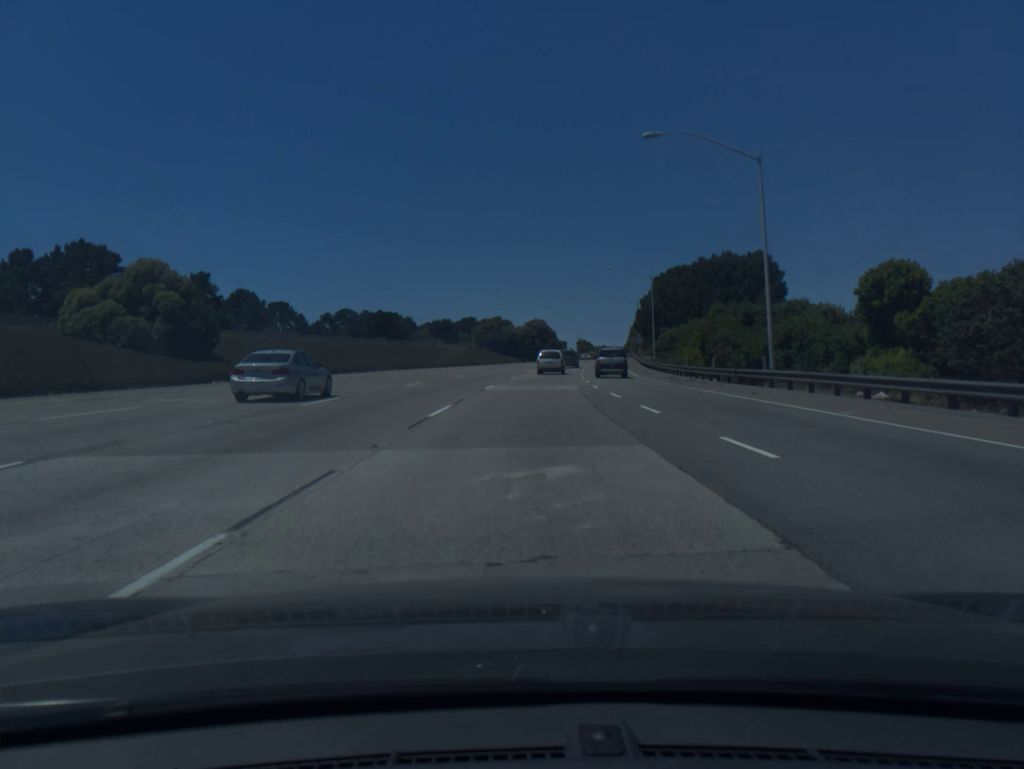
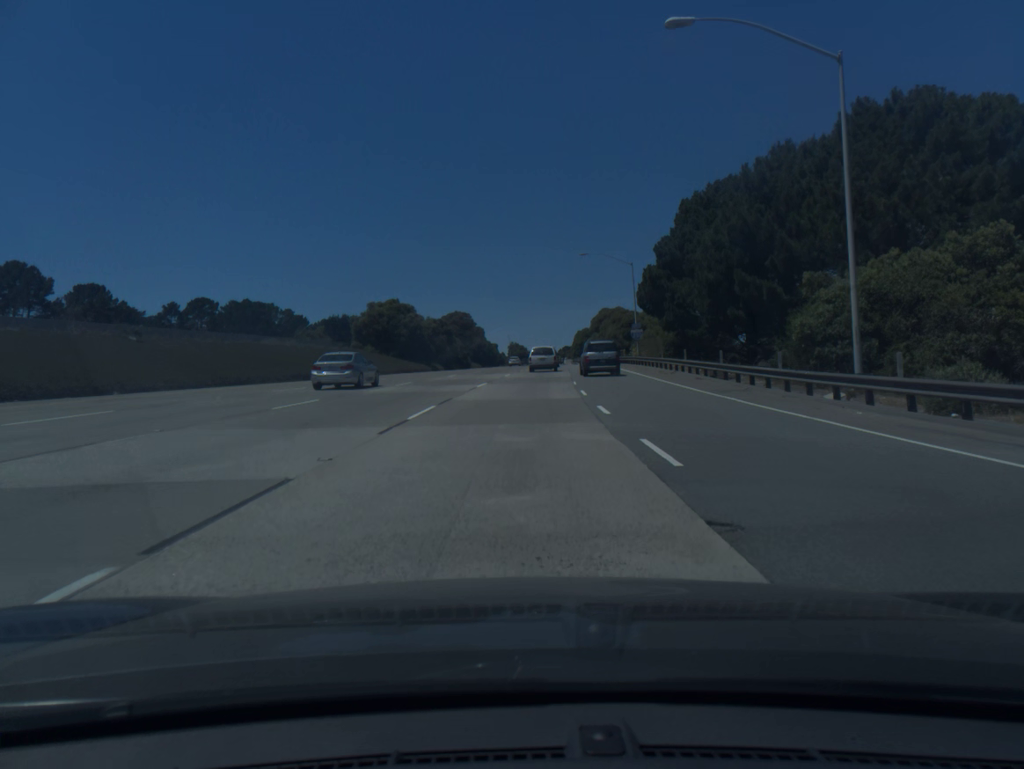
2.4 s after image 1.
(+2.8, +58.7) m; +5°
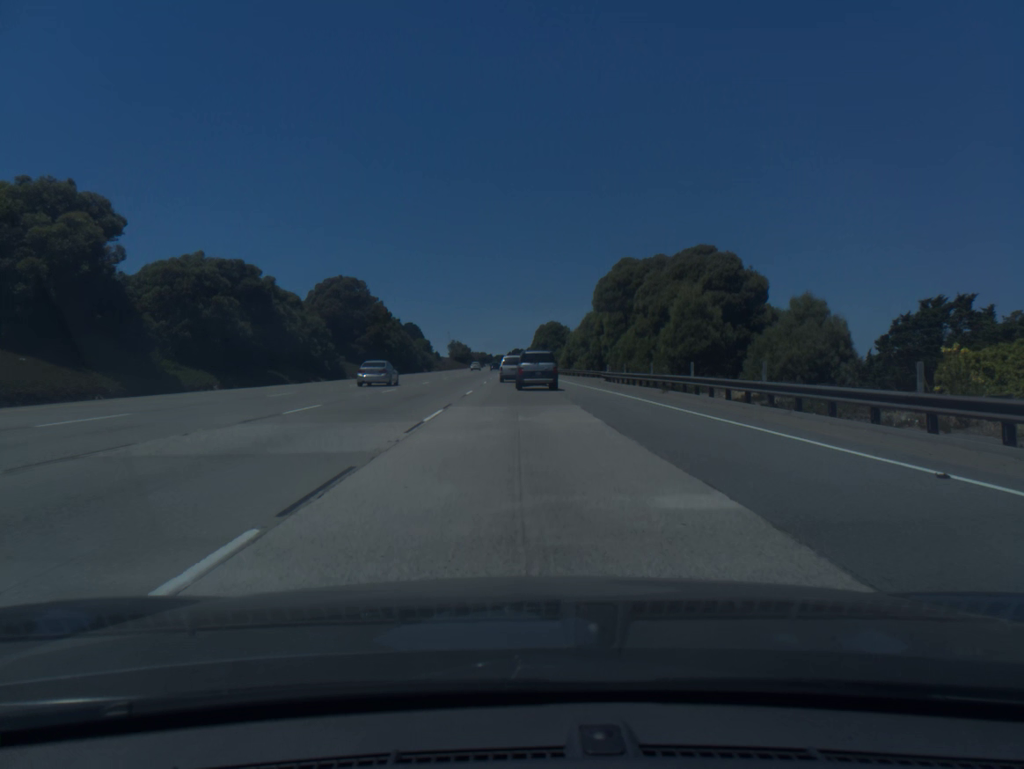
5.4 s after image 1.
(+2.5, +71.6) m; +4°
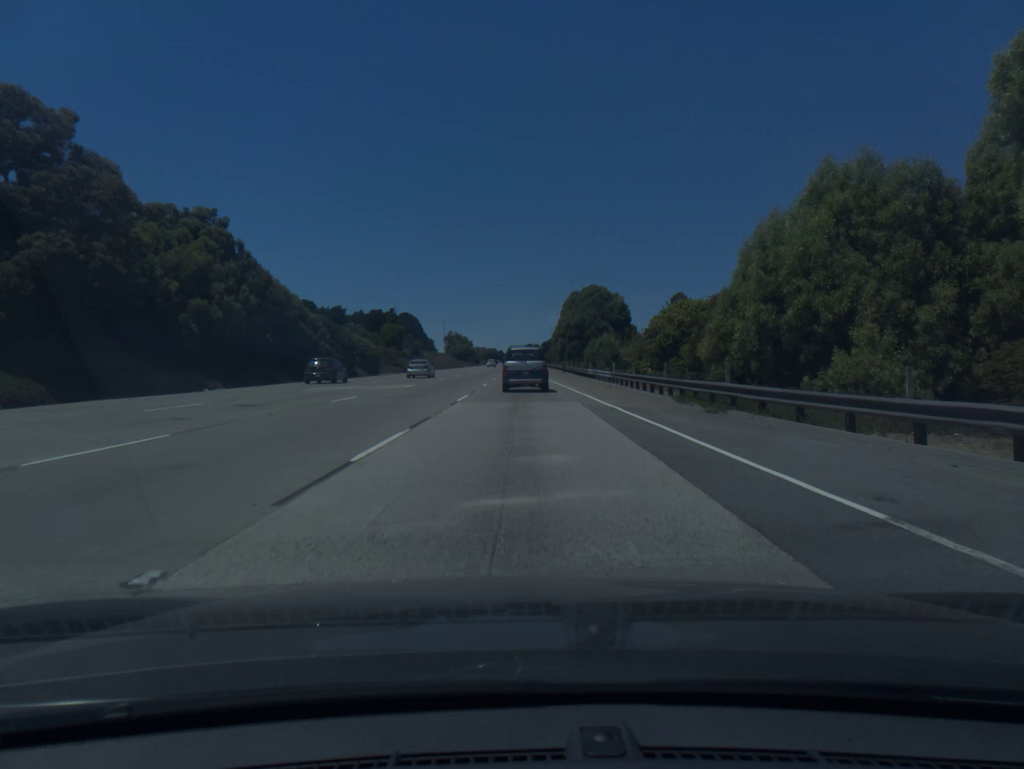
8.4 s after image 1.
(-0.2, +68.8) m; -1°
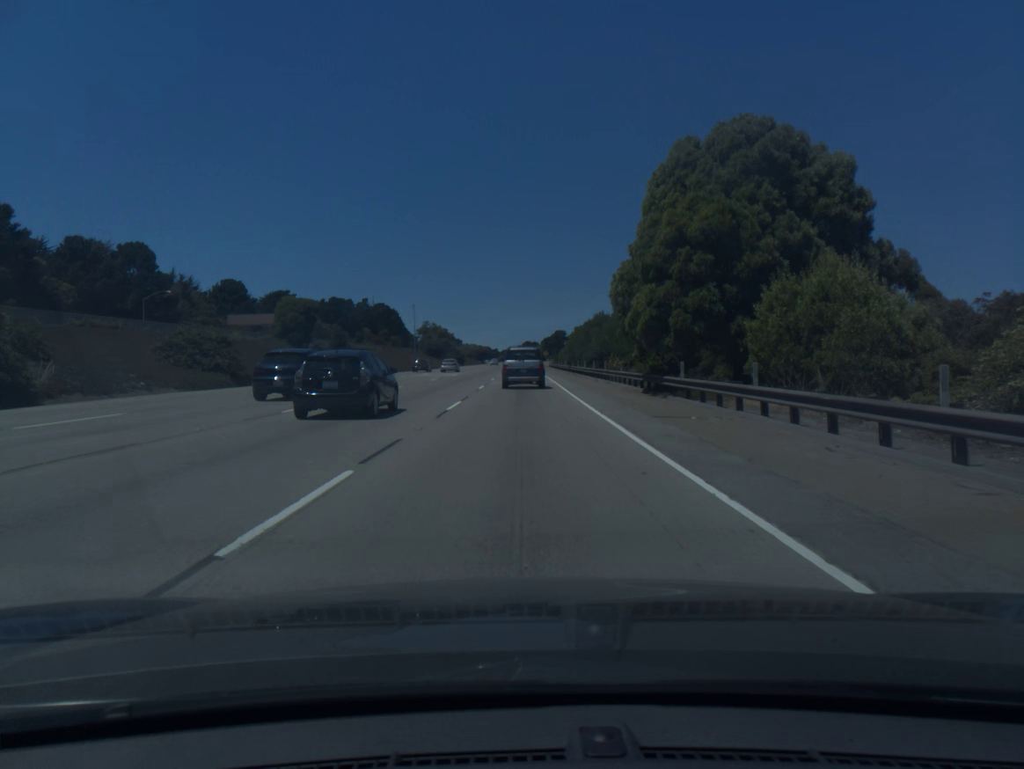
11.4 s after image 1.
(+0.3, +63.5) m; 0°
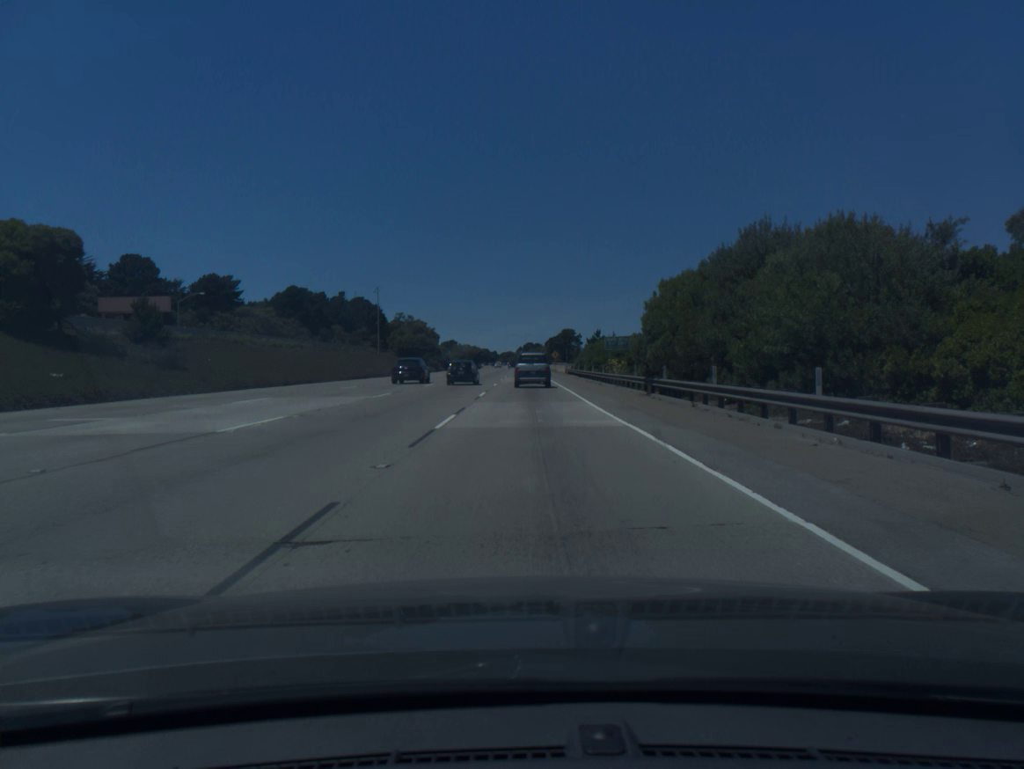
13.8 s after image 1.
(-0.1, +48.7) m; 0°
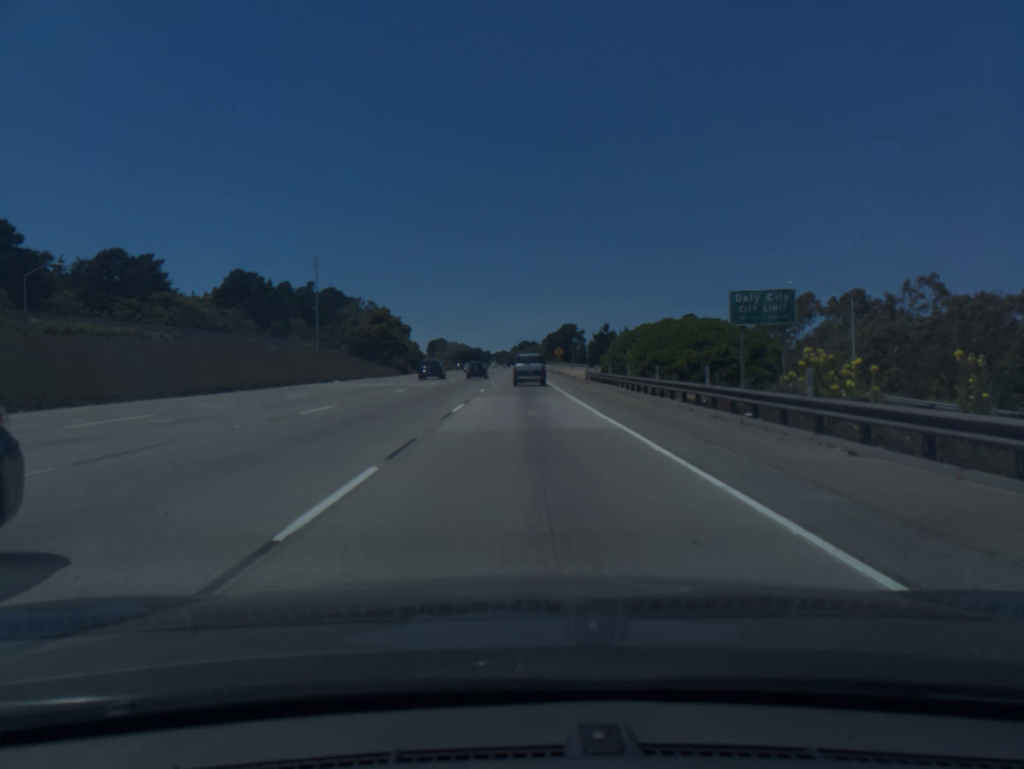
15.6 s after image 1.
(+0.2, +38.0) m; 0°
